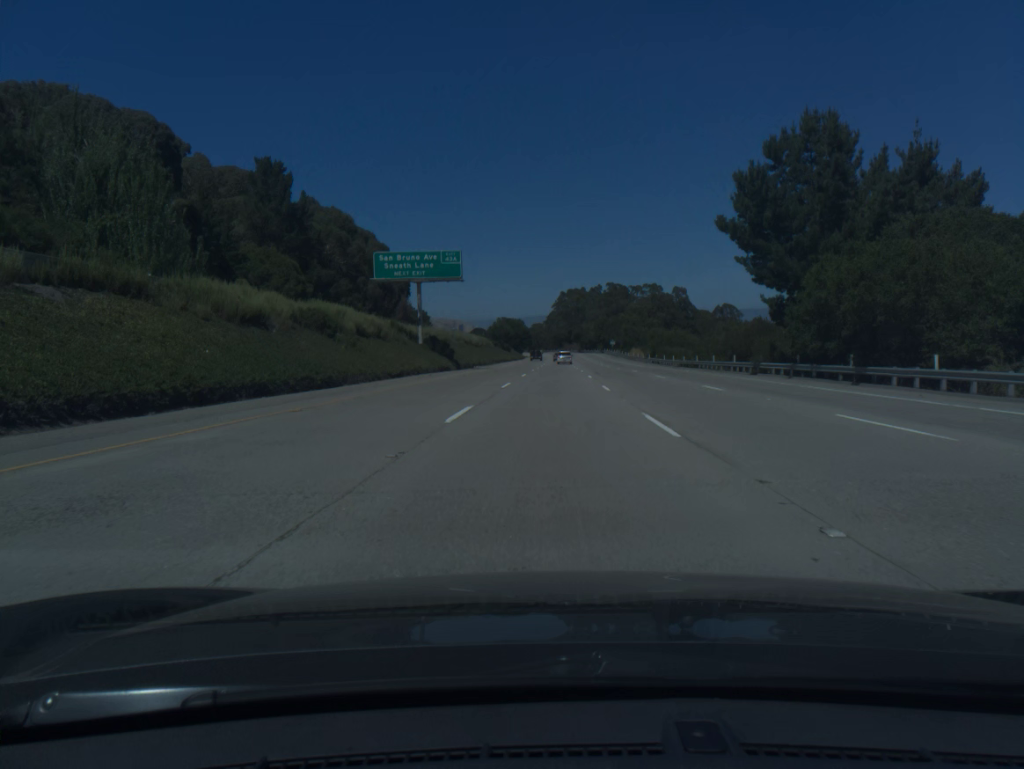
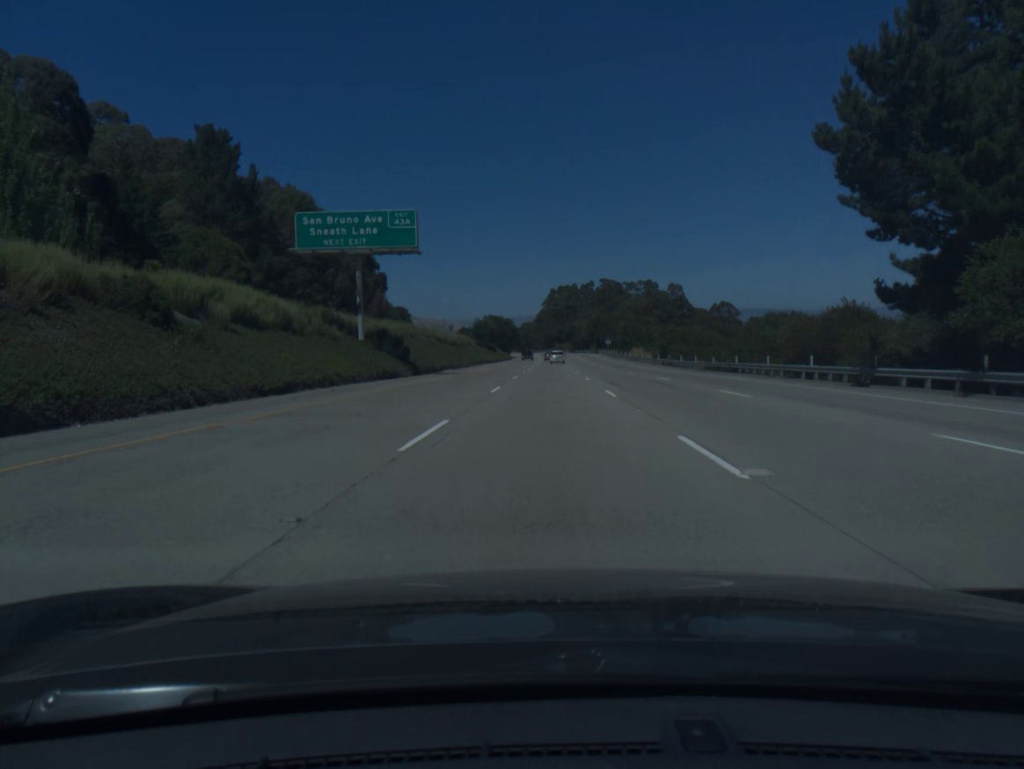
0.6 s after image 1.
(+0.1, +18.5) m; +1°
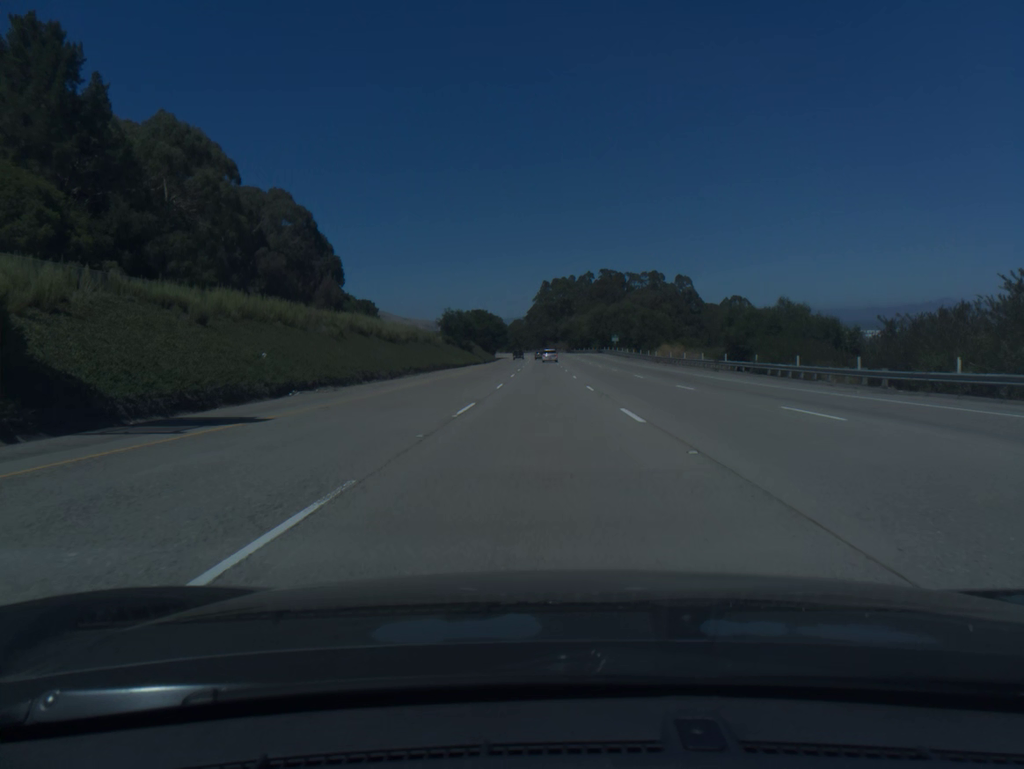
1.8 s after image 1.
(+0.3, +37.0) m; +1°
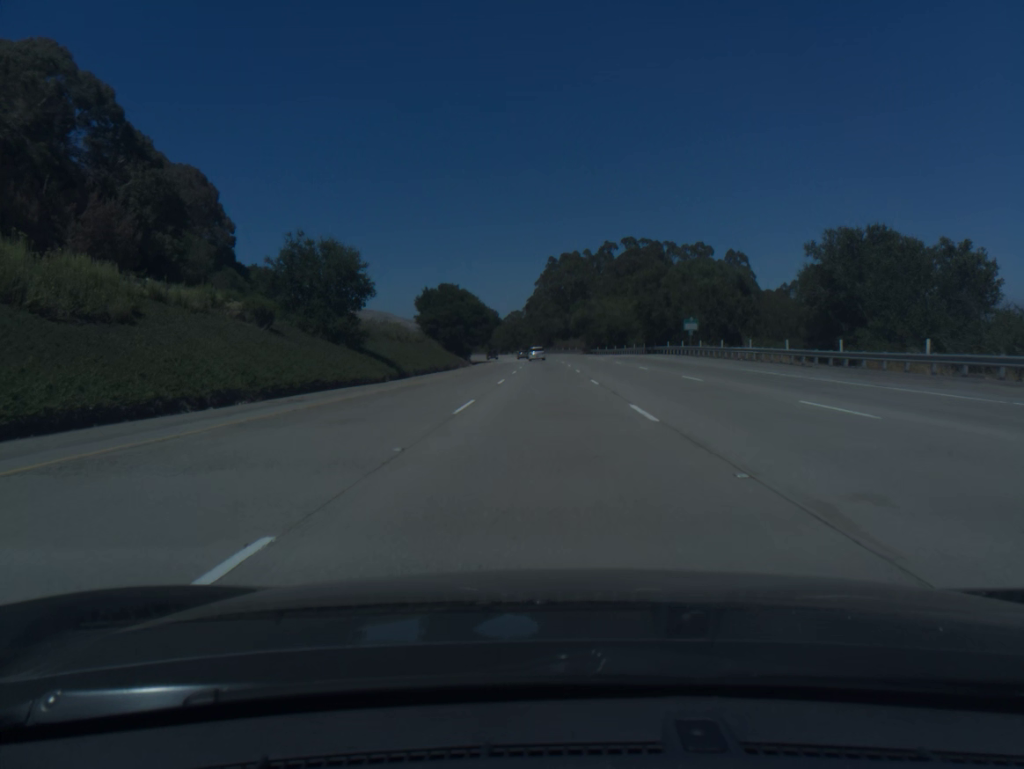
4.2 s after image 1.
(-0.3, +74.1) m; 0°
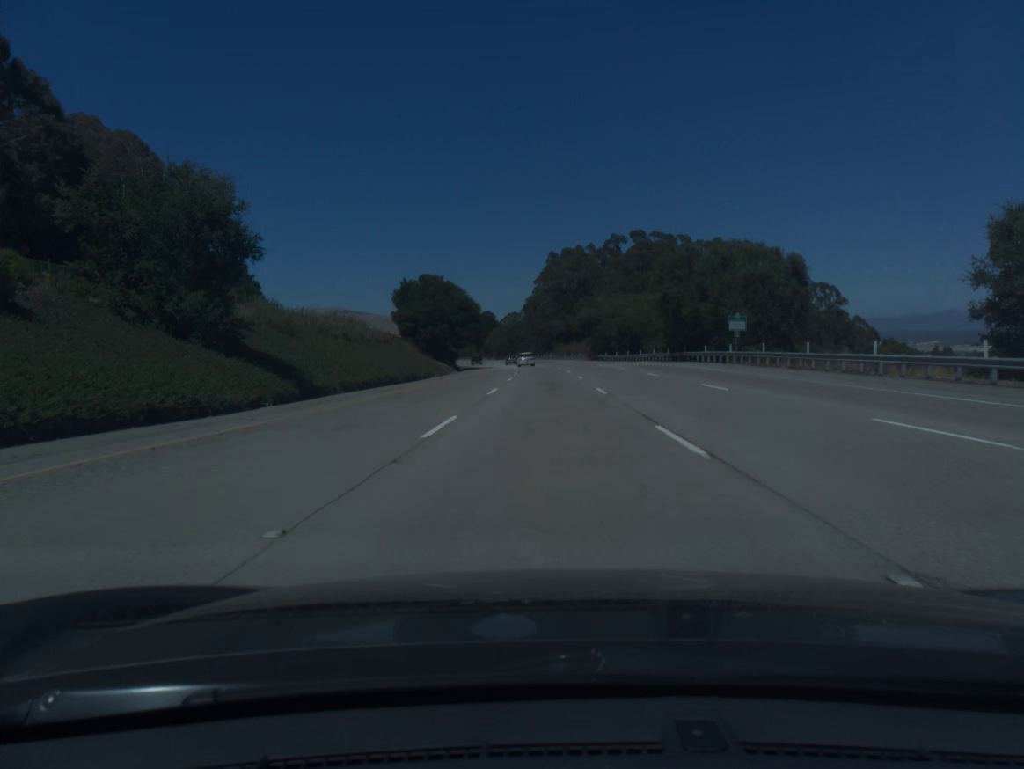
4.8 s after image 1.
(0.0, +18.5) m; 0°
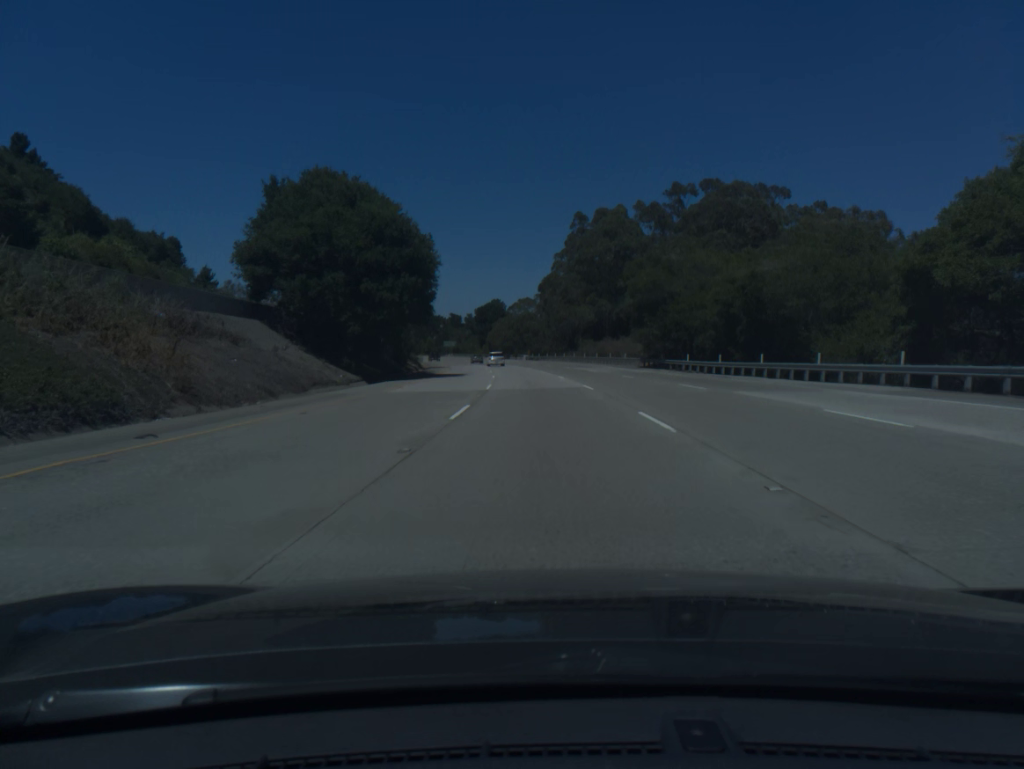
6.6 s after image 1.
(-0.3, +55.6) m; -1°
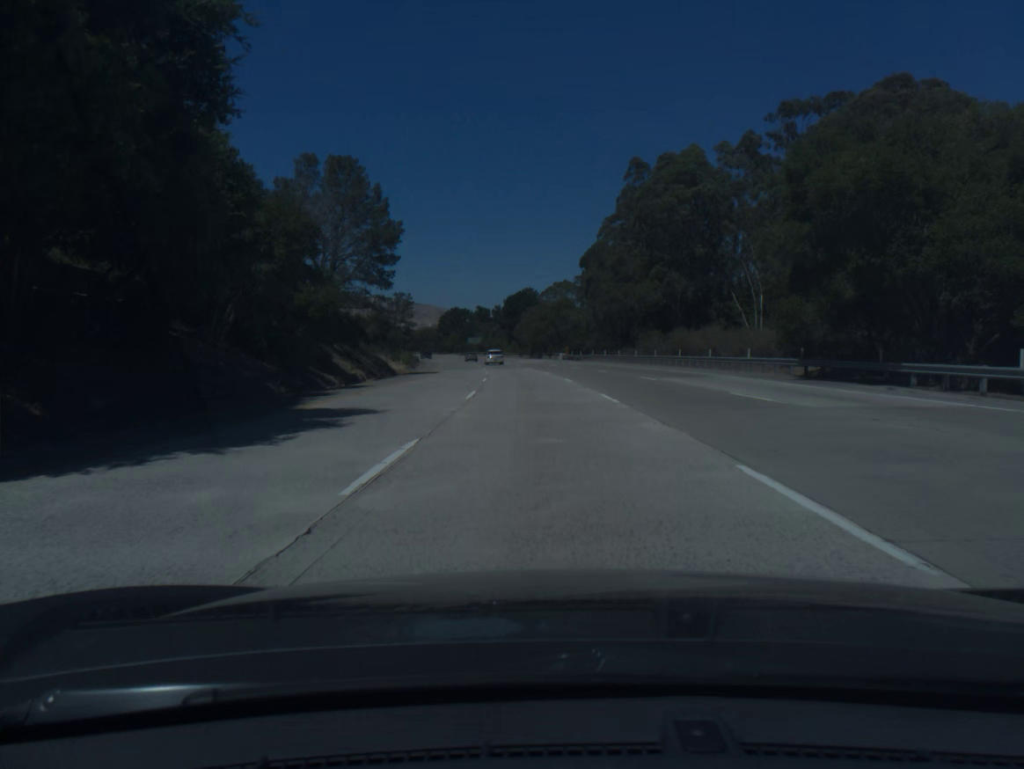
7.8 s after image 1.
(-0.8, +37.0) m; -3°
